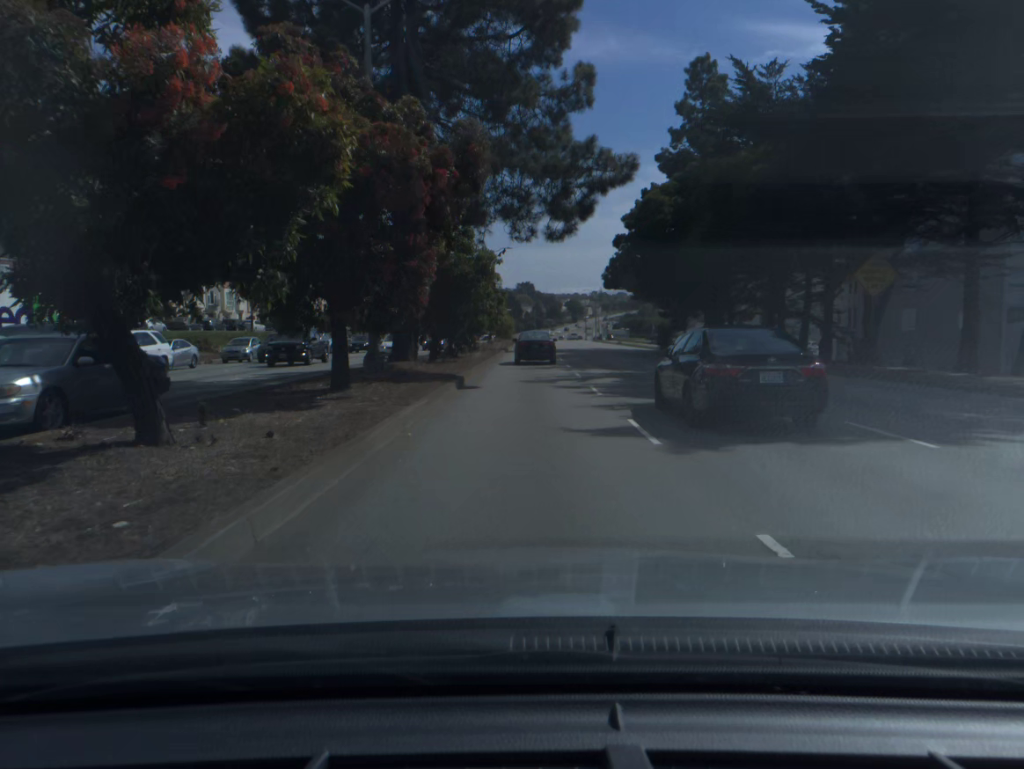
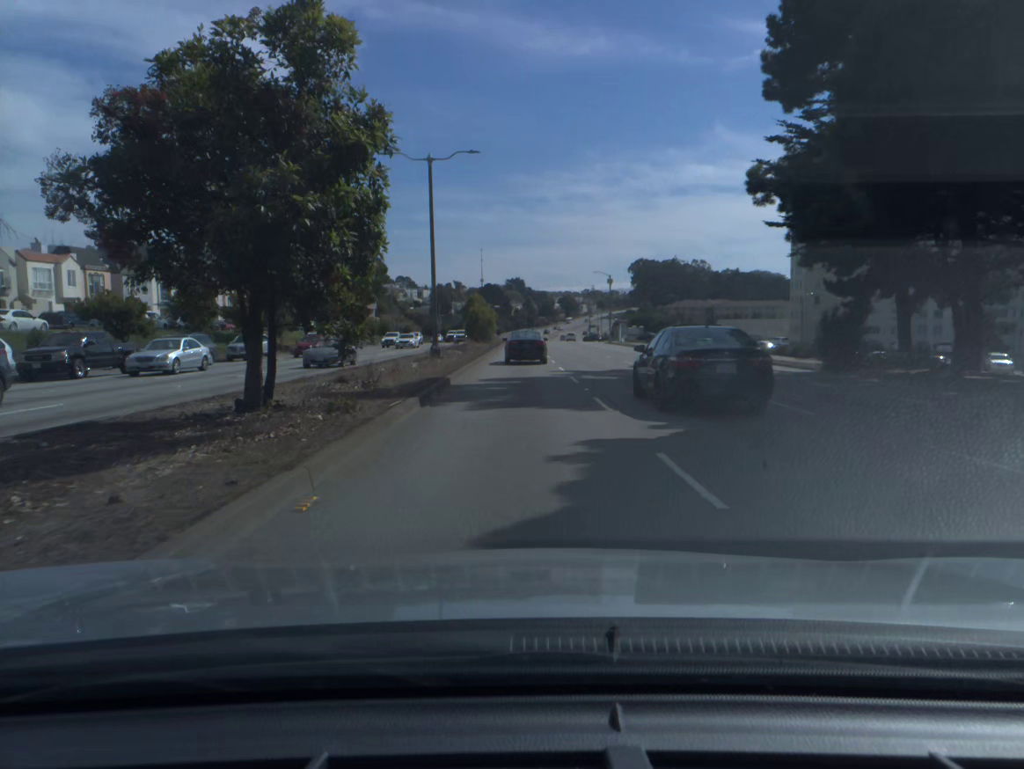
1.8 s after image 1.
(+0.2, +40.8) m; +1°
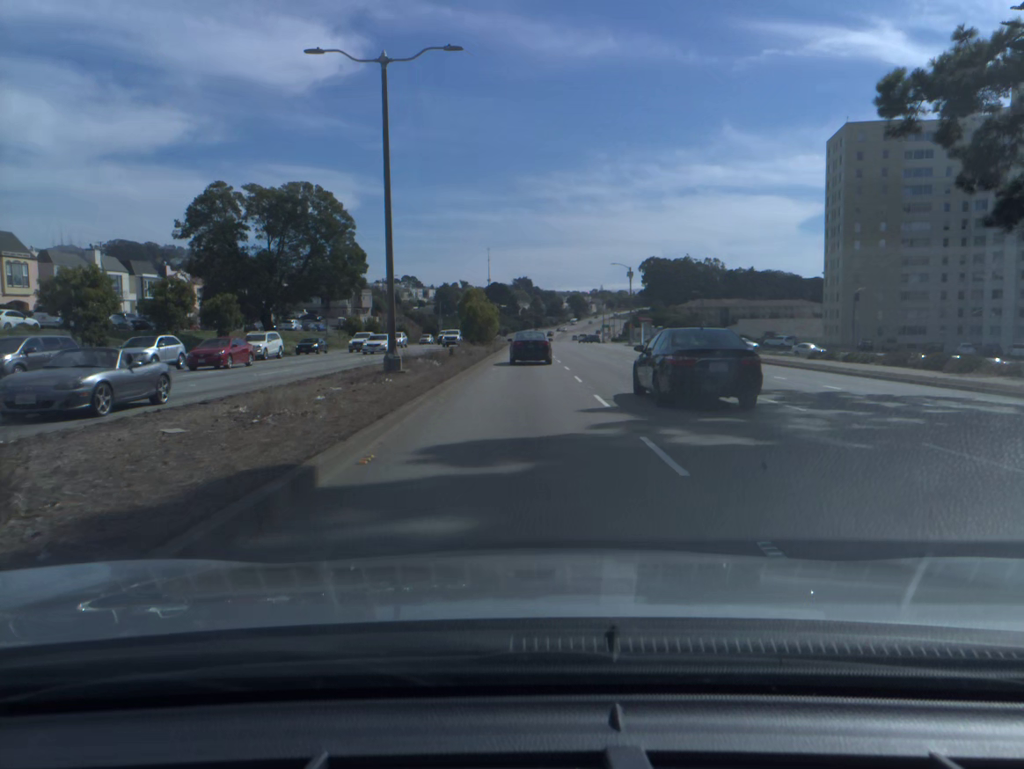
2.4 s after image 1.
(-0.1, +13.6) m; 0°
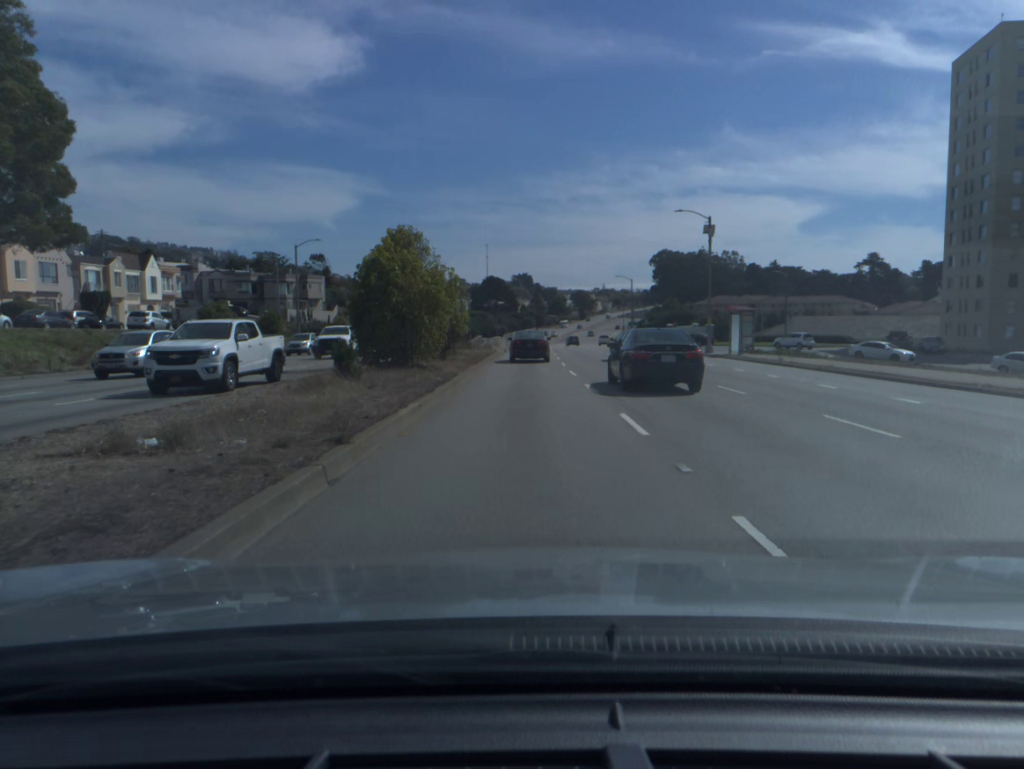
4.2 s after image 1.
(+0.1, +41.1) m; 0°
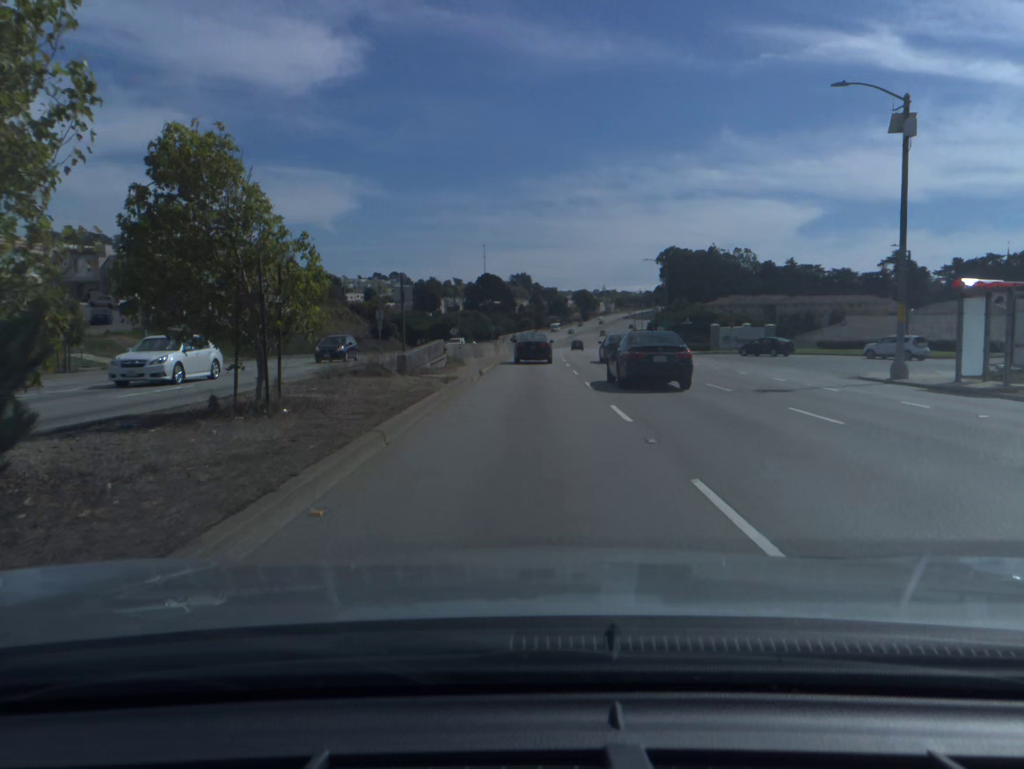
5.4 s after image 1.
(0.0, +27.8) m; 0°
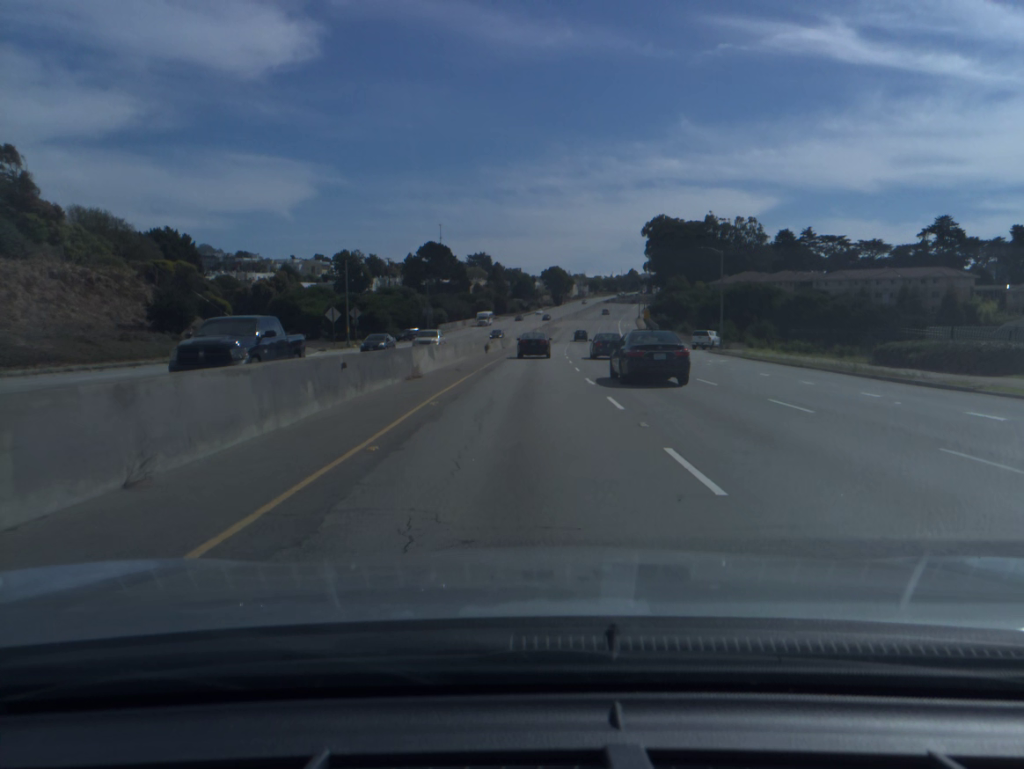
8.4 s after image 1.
(+1.4, +72.1) m; +3°
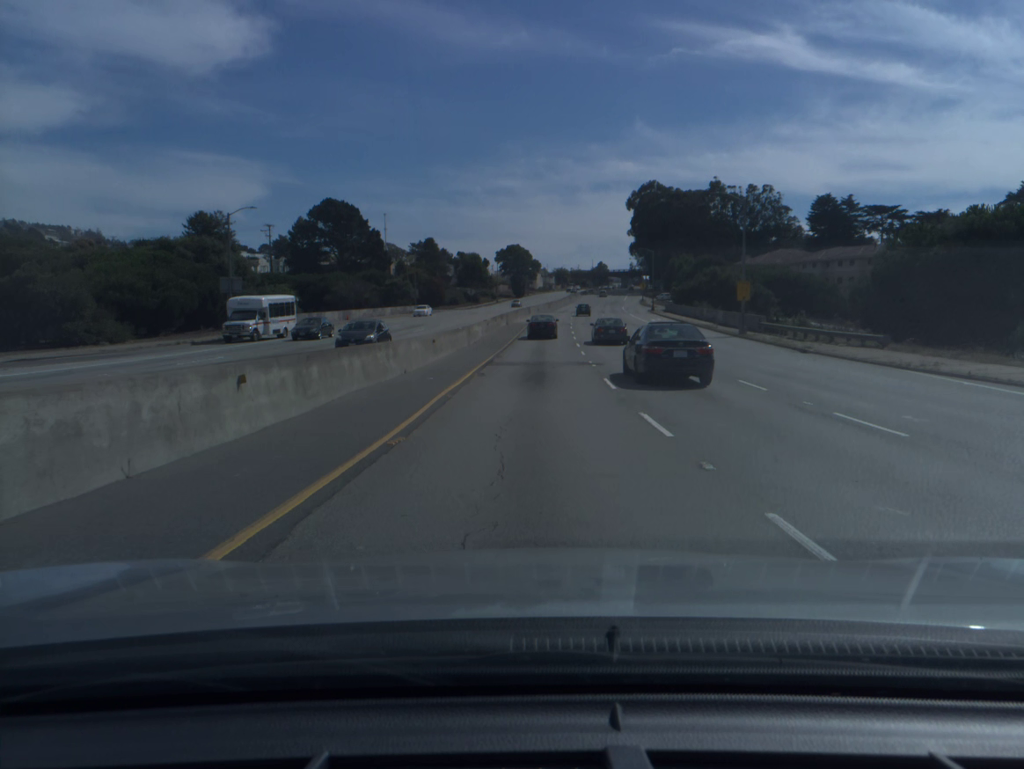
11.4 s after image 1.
(+2.0, +77.3) m; +3°
